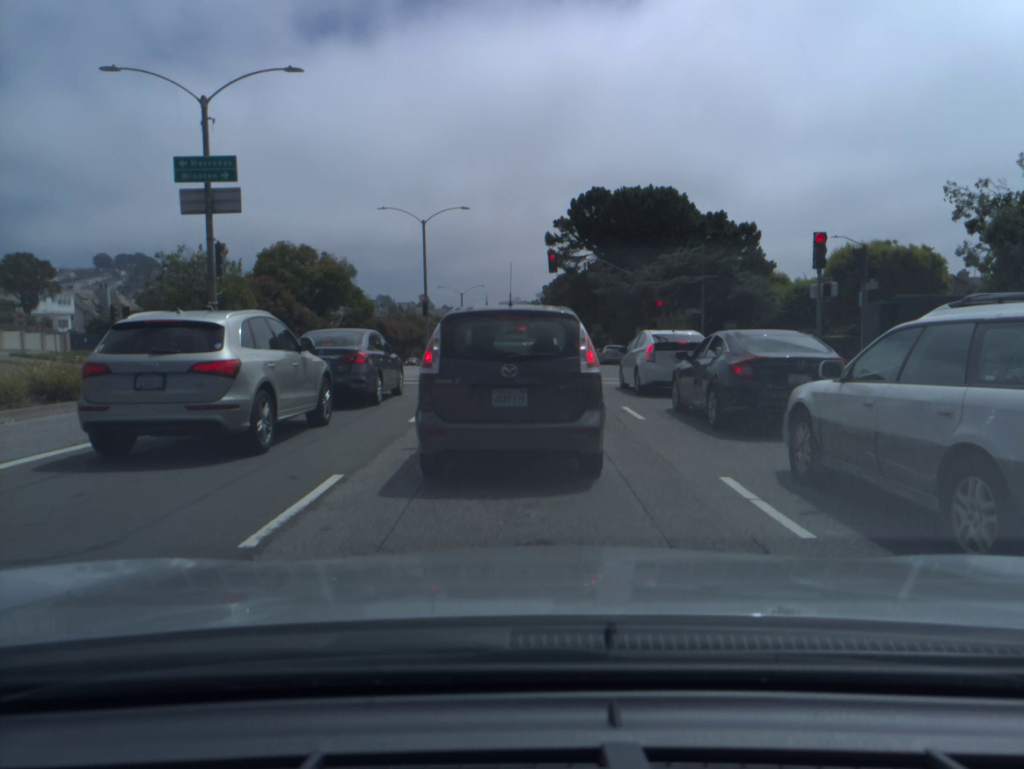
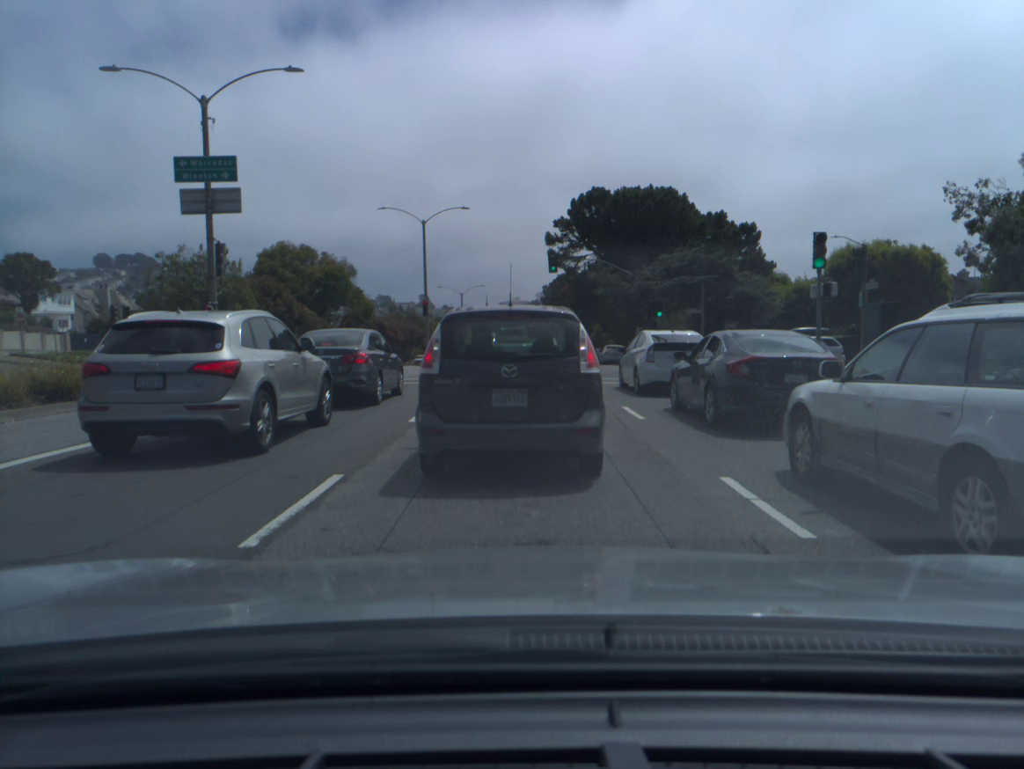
(0.0, 0.0) m; +1°
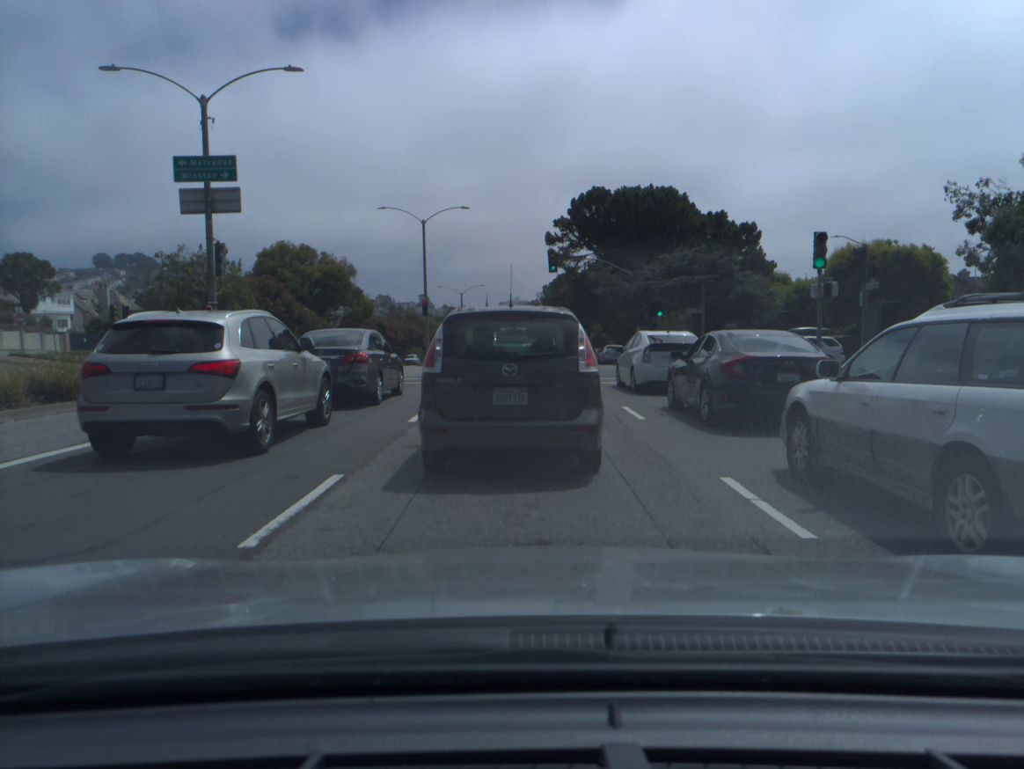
(0.0, 0.0) m; 0°
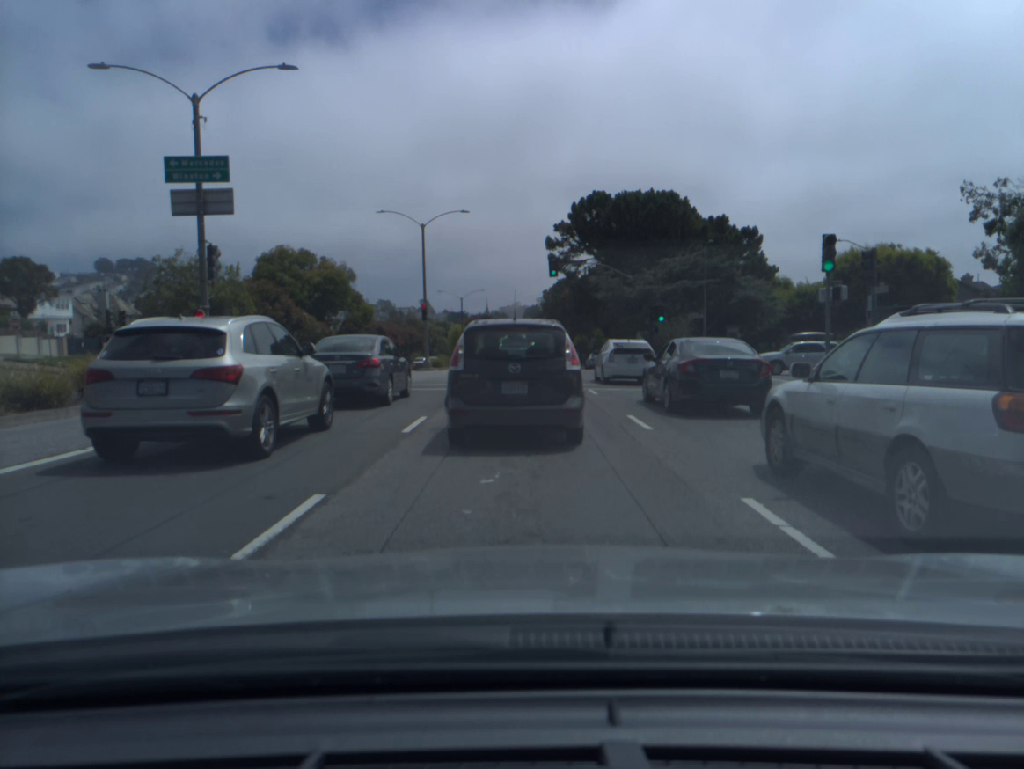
(0.0, +0.6) m; +1°
